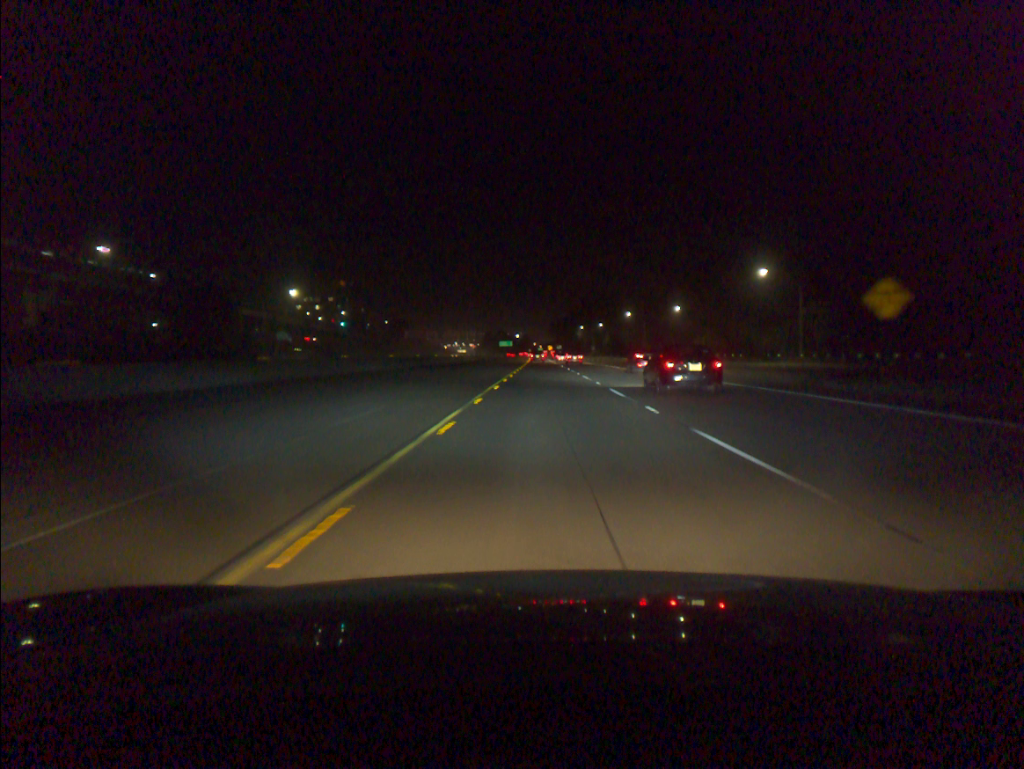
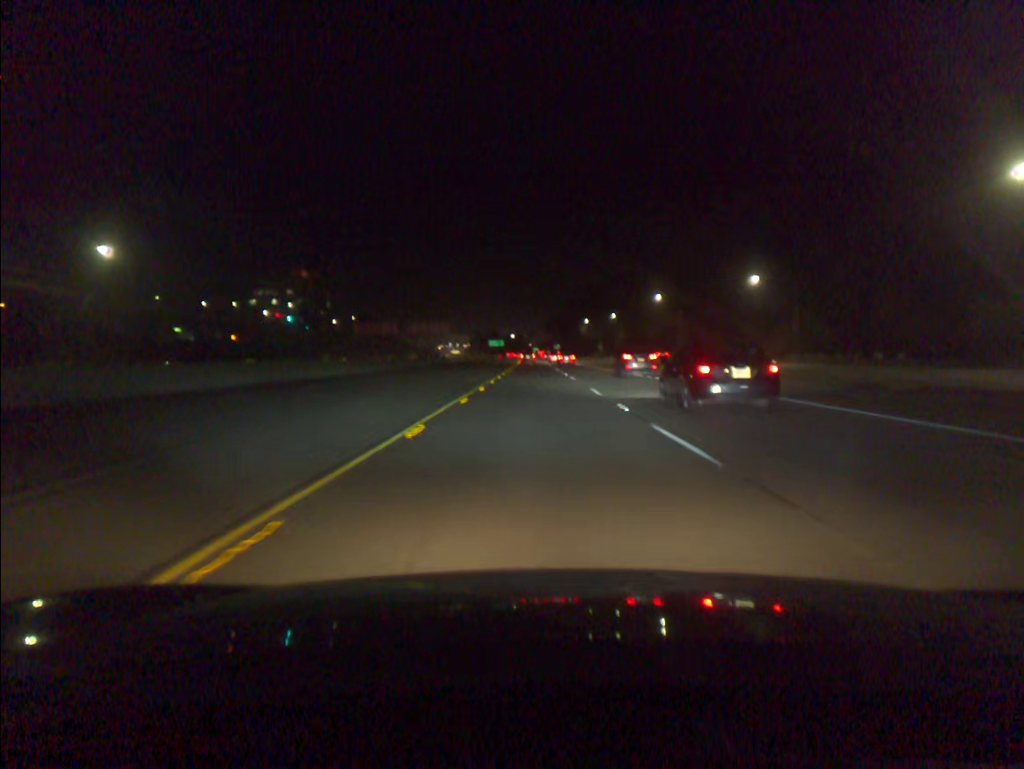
(+0.2, +58.0) m; 0°
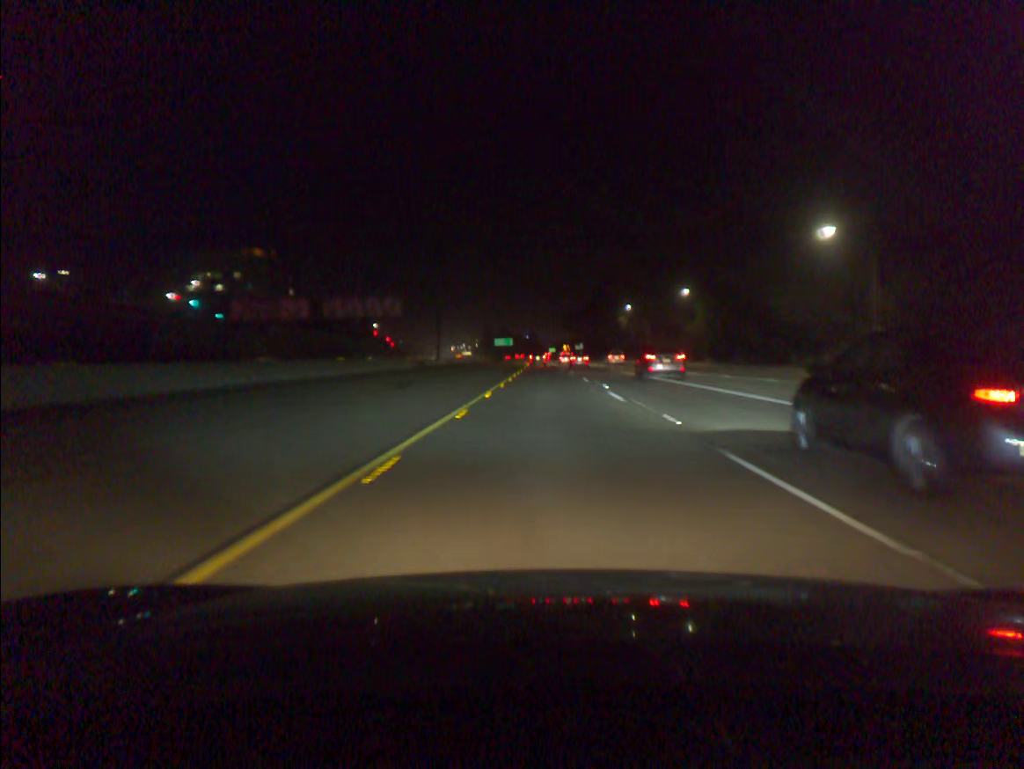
(-1.0, +77.1) m; -1°
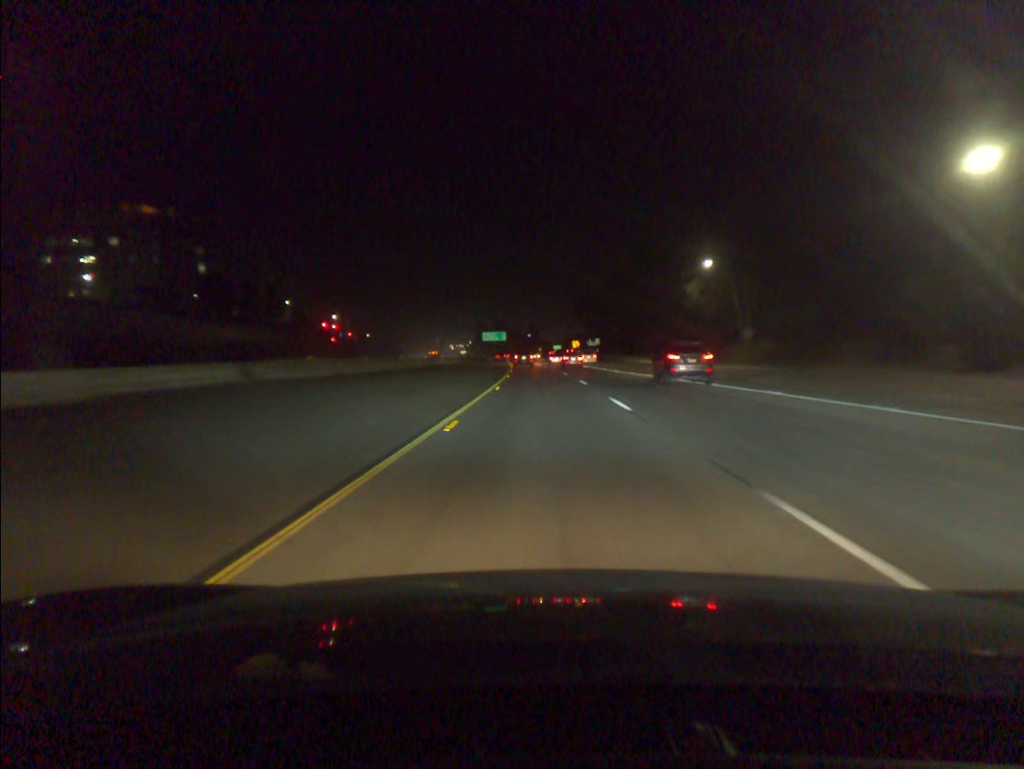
(+0.1, +76.9) m; 0°
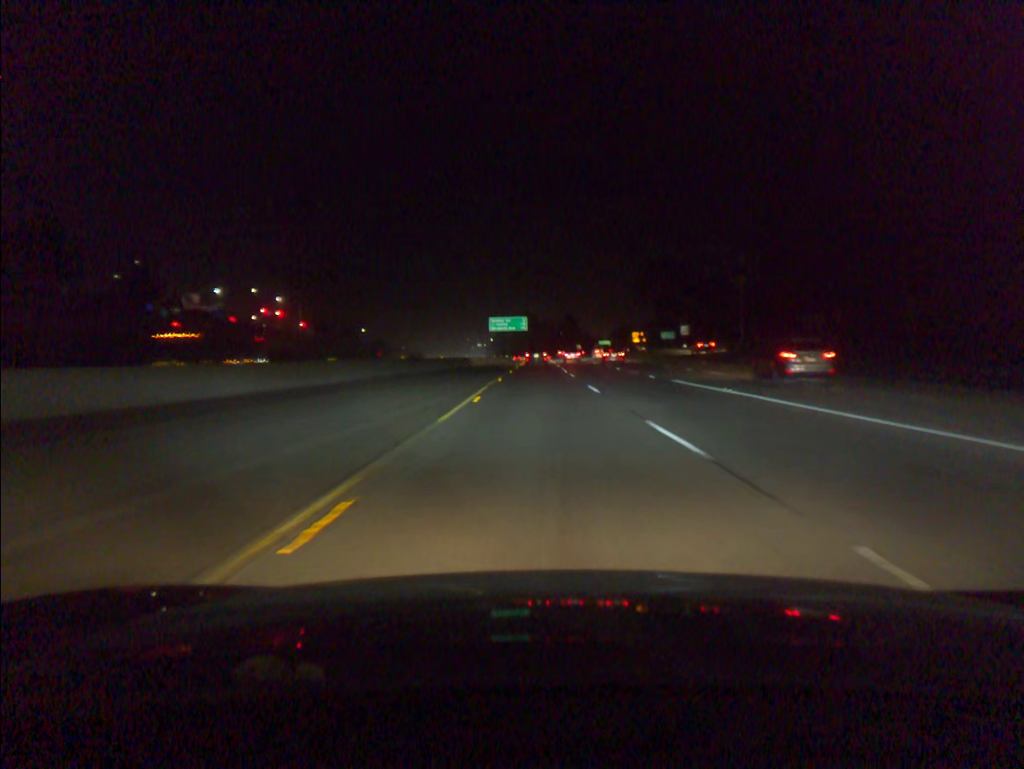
(-2.0, +95.0) m; -2°
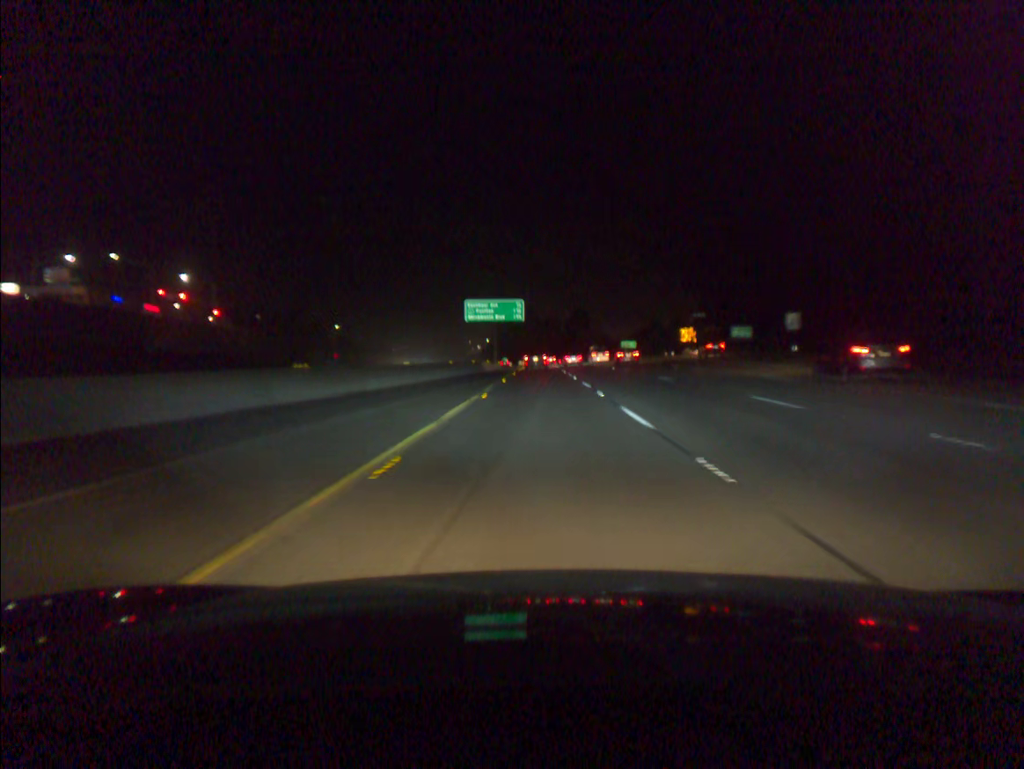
(-0.2, +55.3) m; 0°
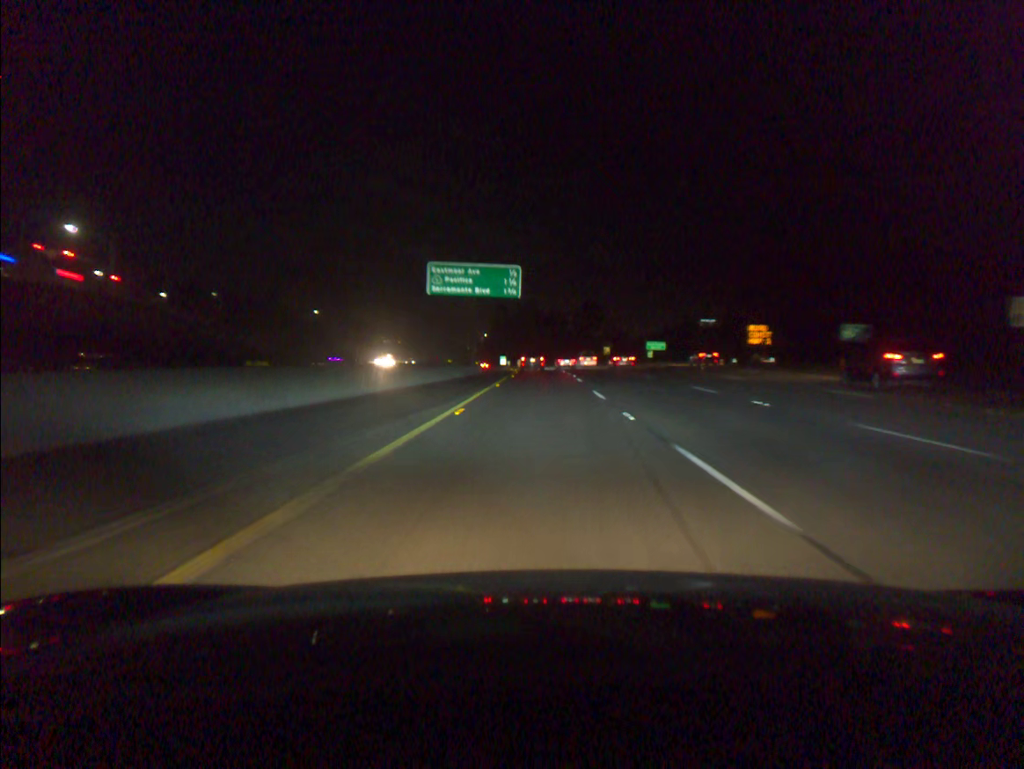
(0.0, +36.1) m; 0°
